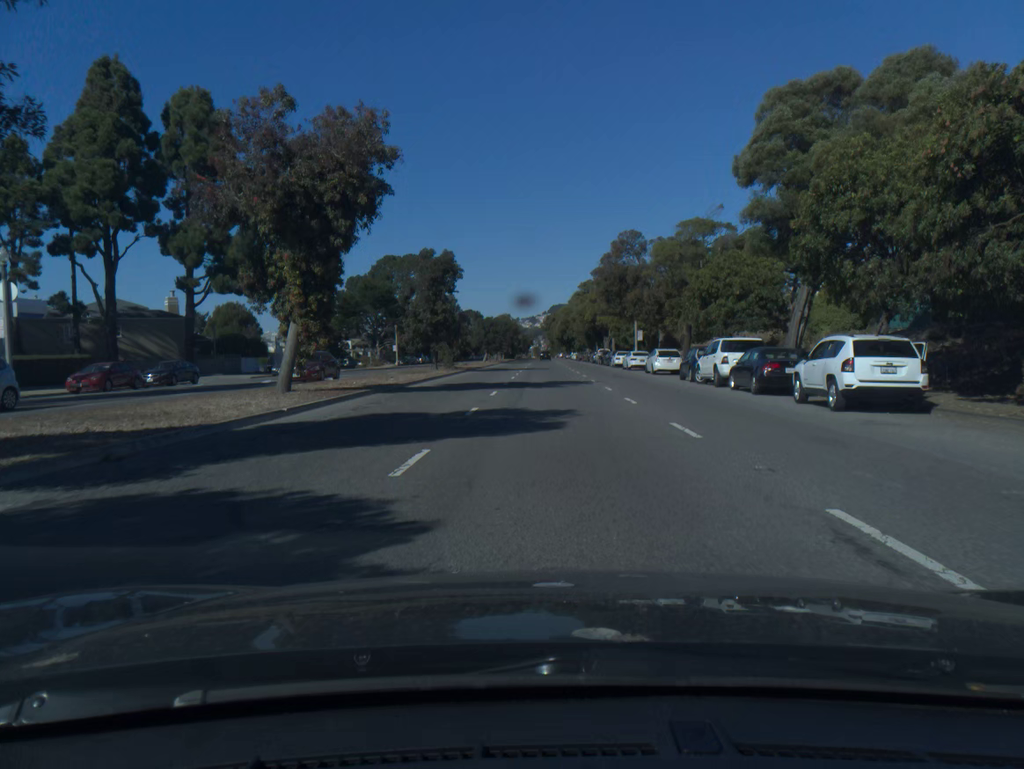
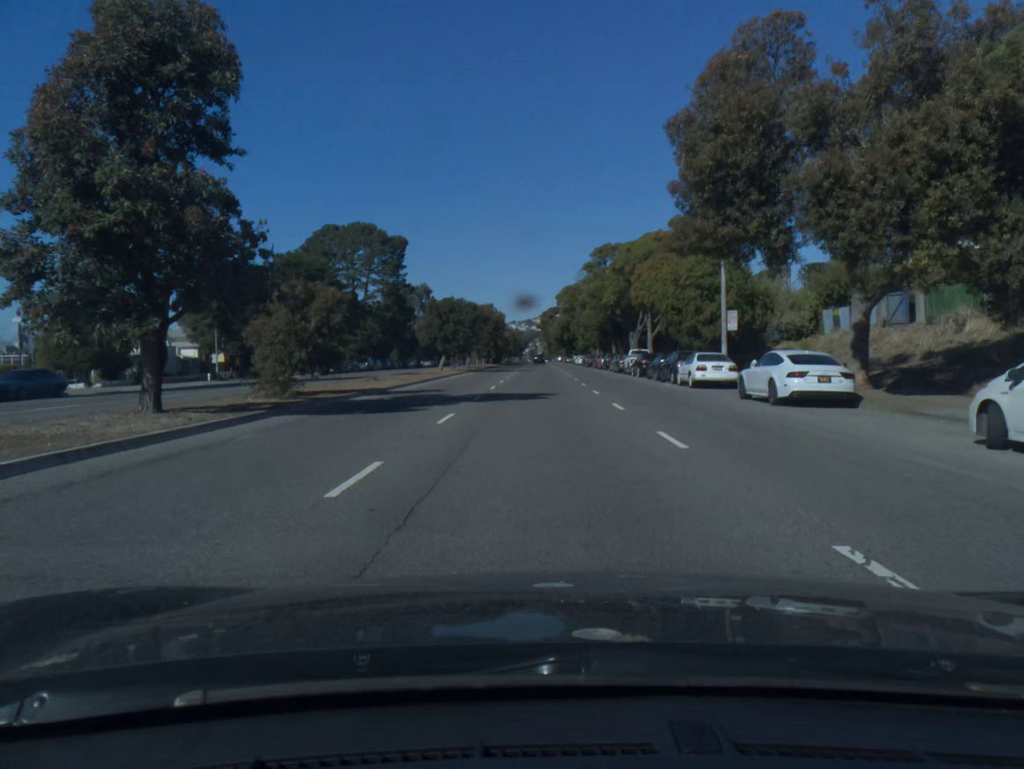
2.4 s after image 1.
(+0.4, +37.4) m; 0°
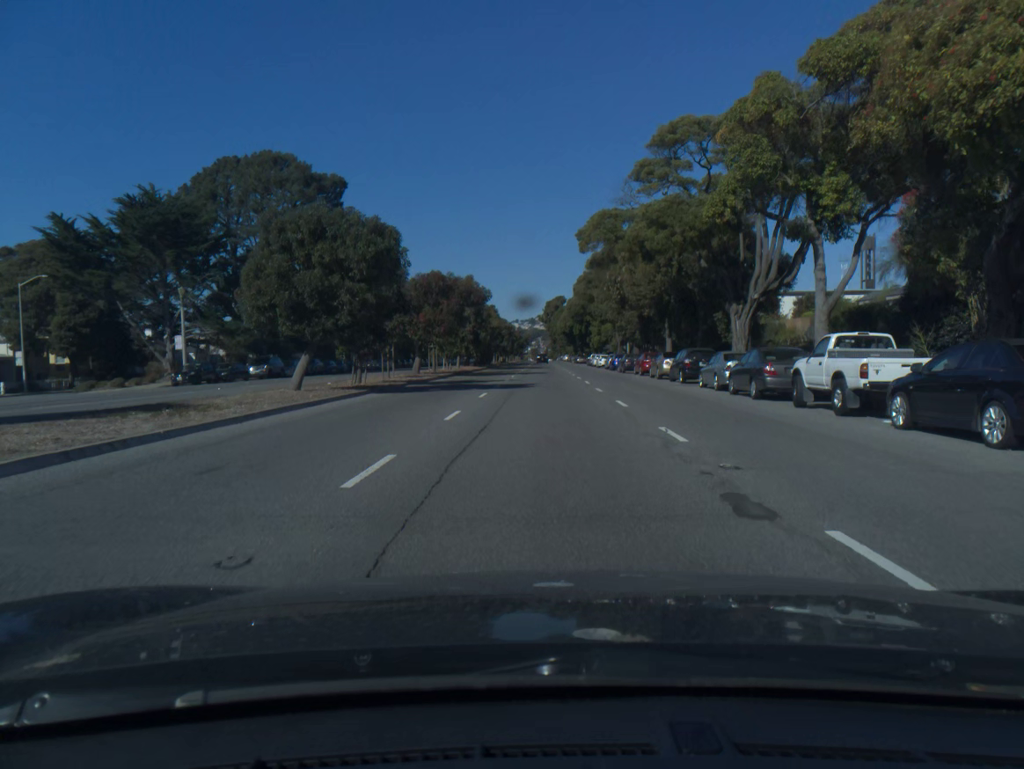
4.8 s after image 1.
(-0.2, +36.6) m; 0°
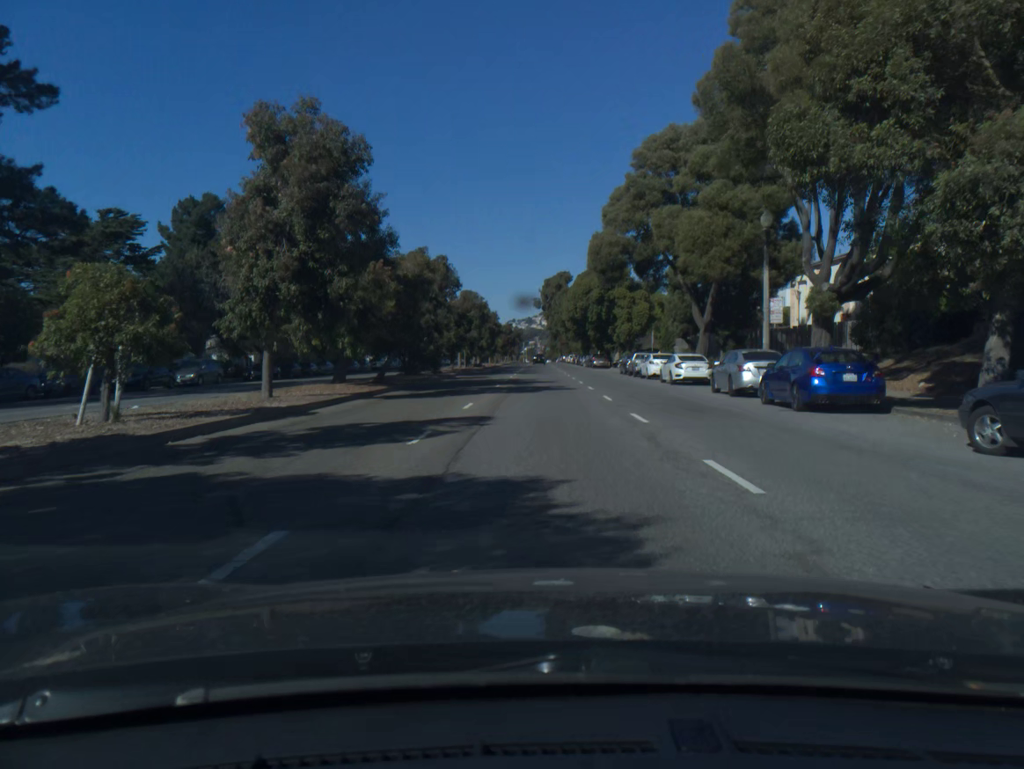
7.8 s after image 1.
(+0.1, +48.2) m; 0°
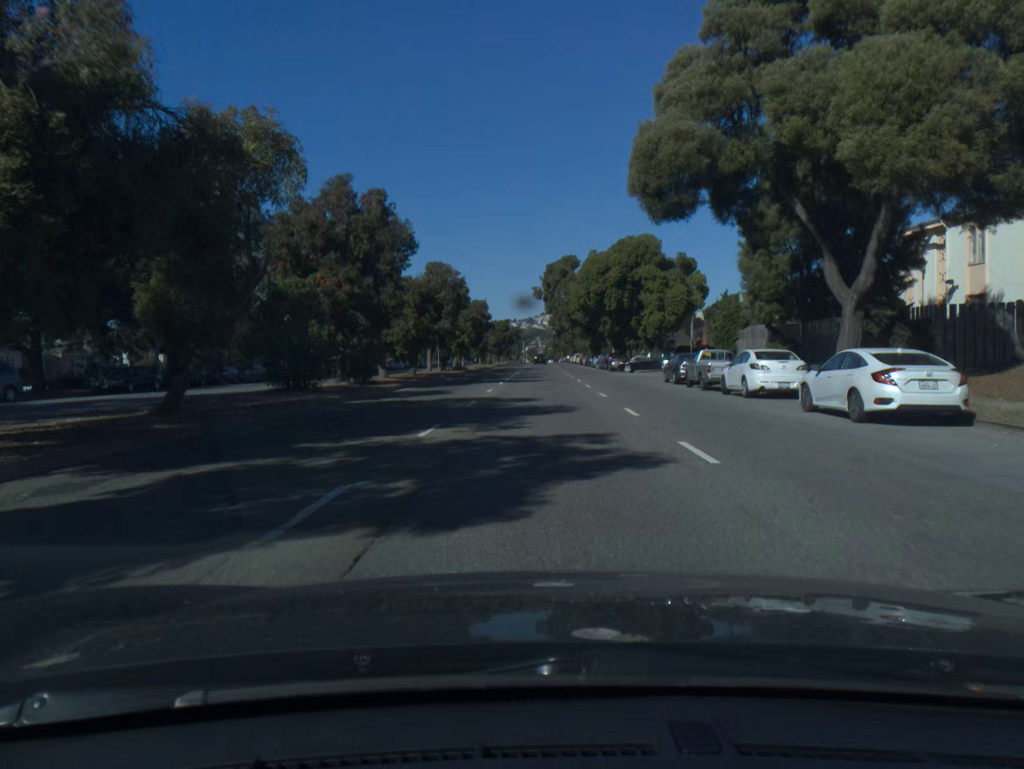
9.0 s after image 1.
(0.0, +20.4) m; 0°
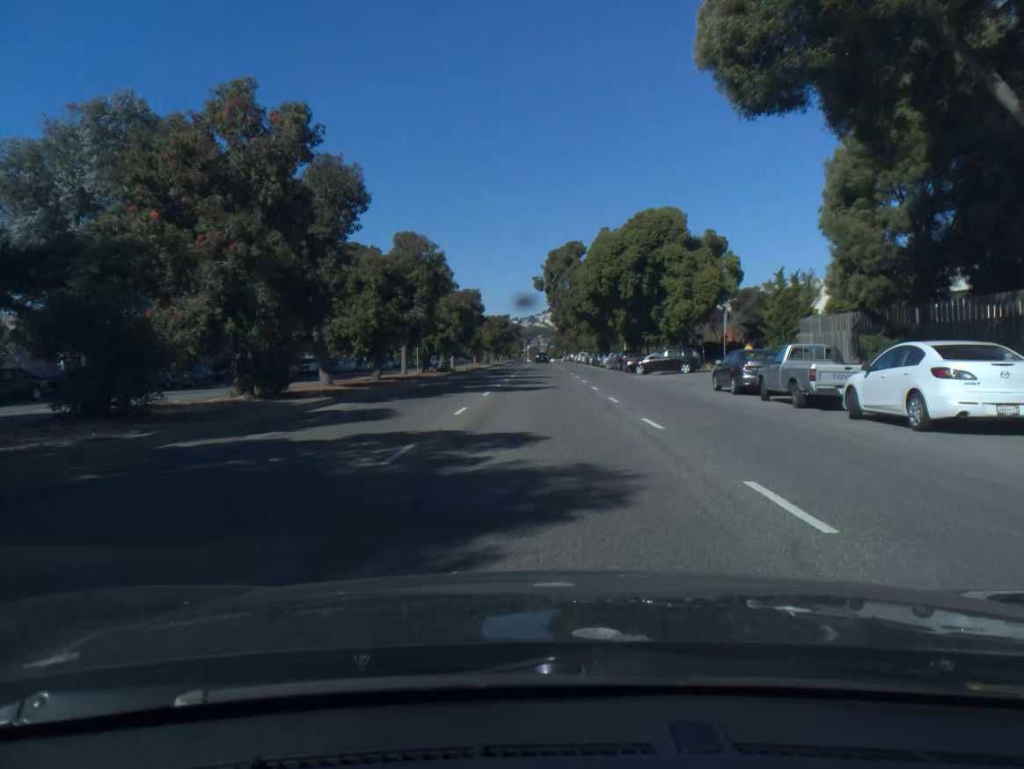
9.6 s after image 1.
(0.0, +10.4) m; 0°
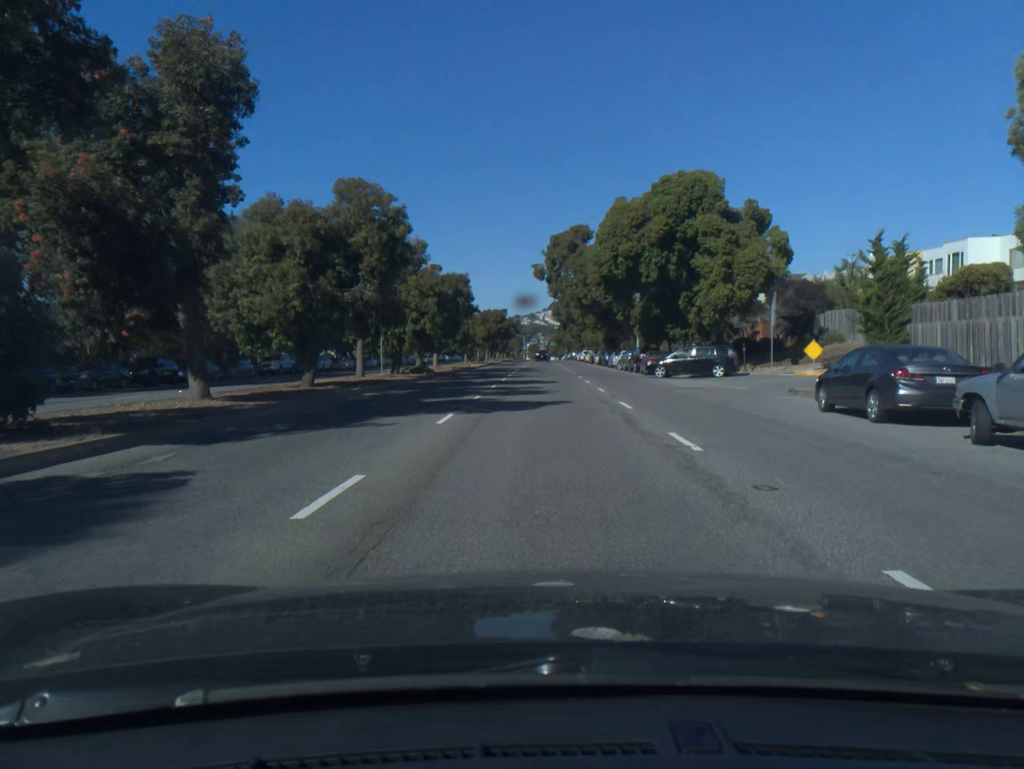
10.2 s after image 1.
(0.0, +10.5) m; 0°
